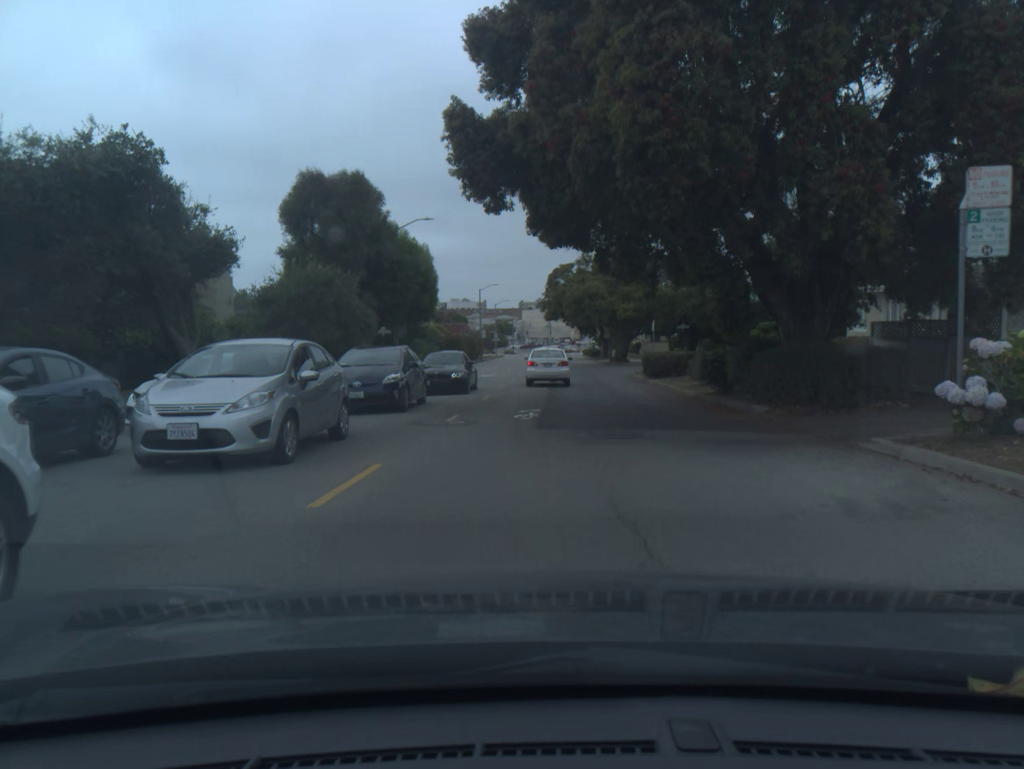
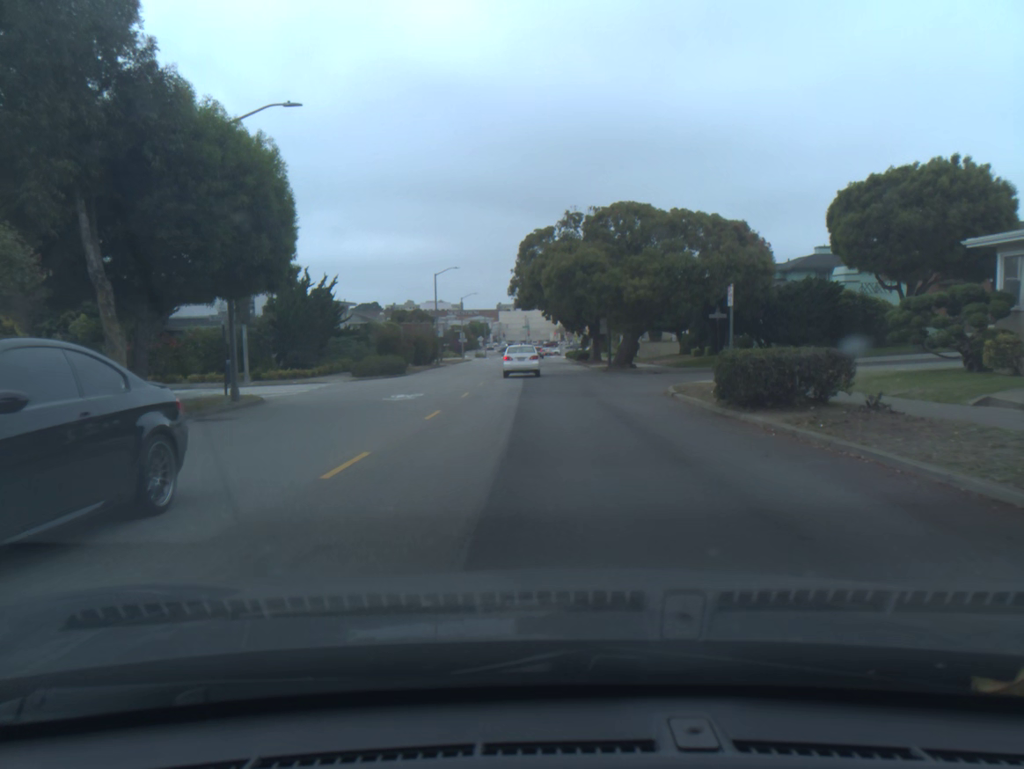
(+0.6, +20.2) m; +2°
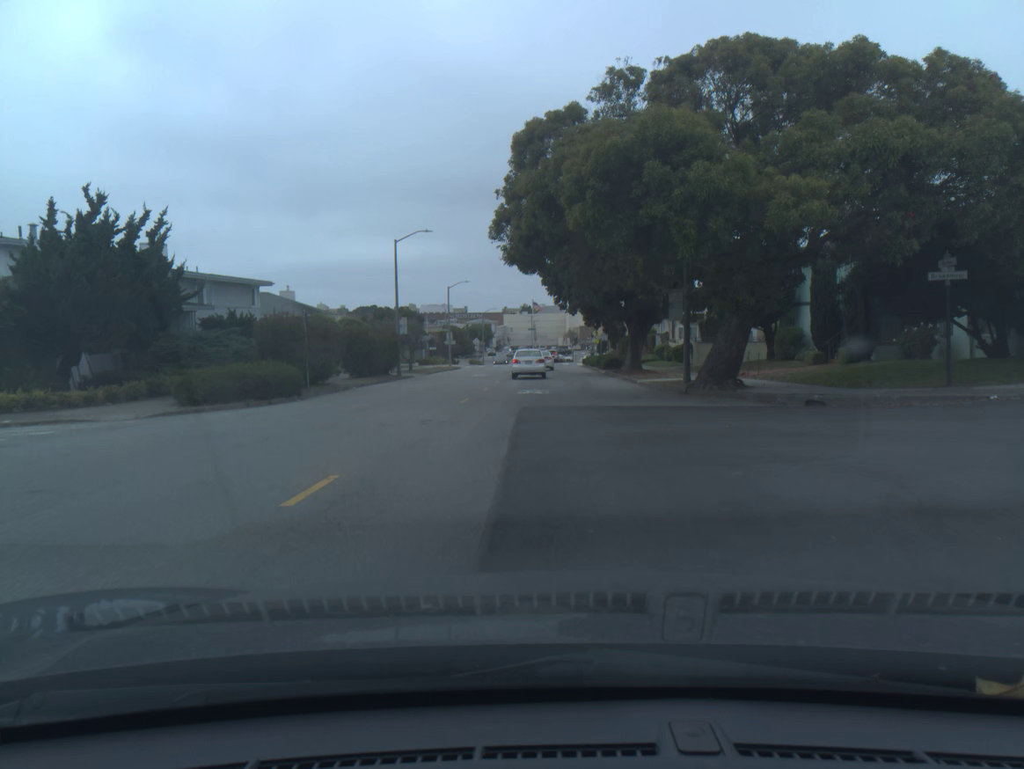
(-0.2, +22.9) m; -1°
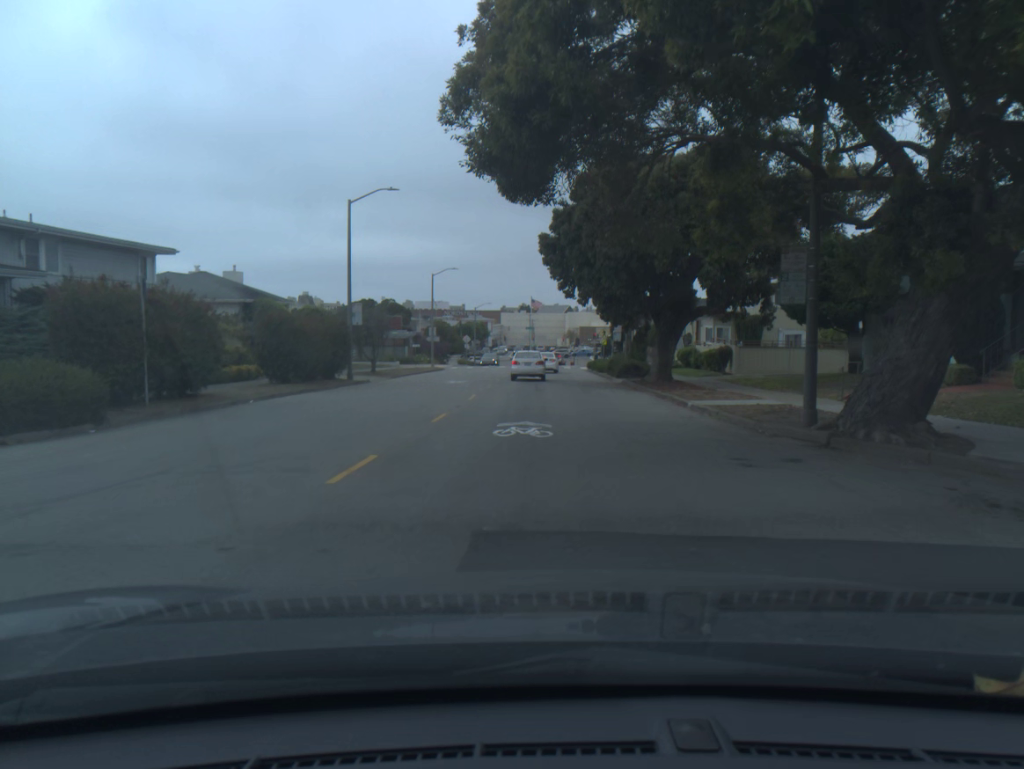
(0.0, +12.0) m; 0°
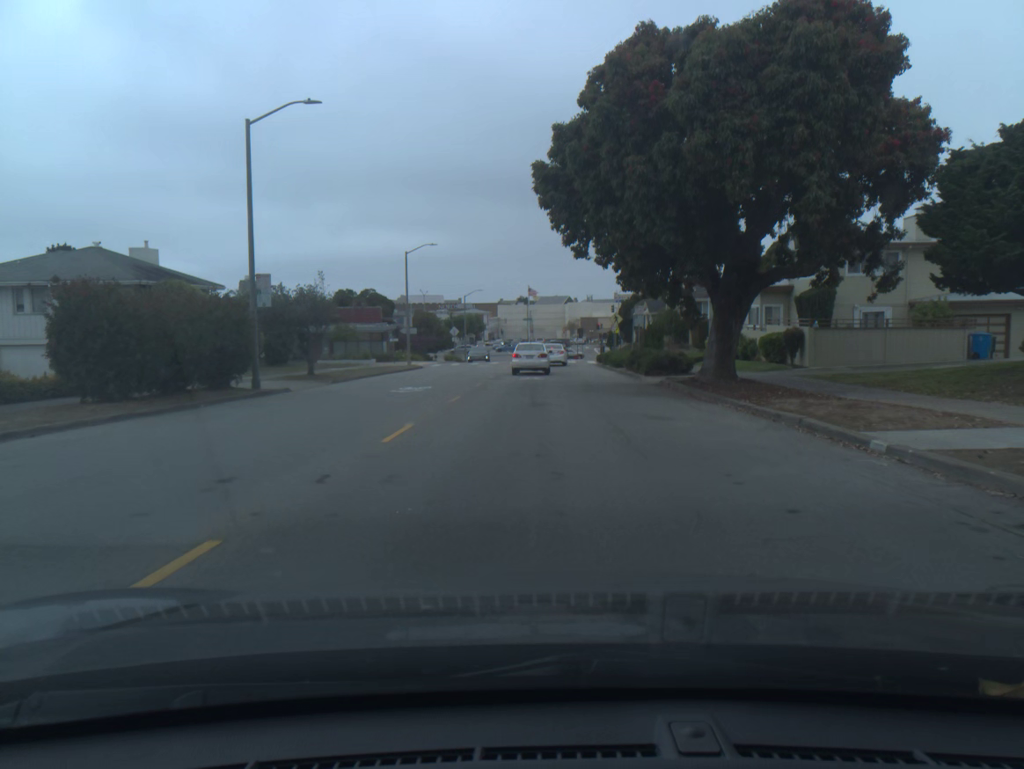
(0.0, +11.9) m; 0°
